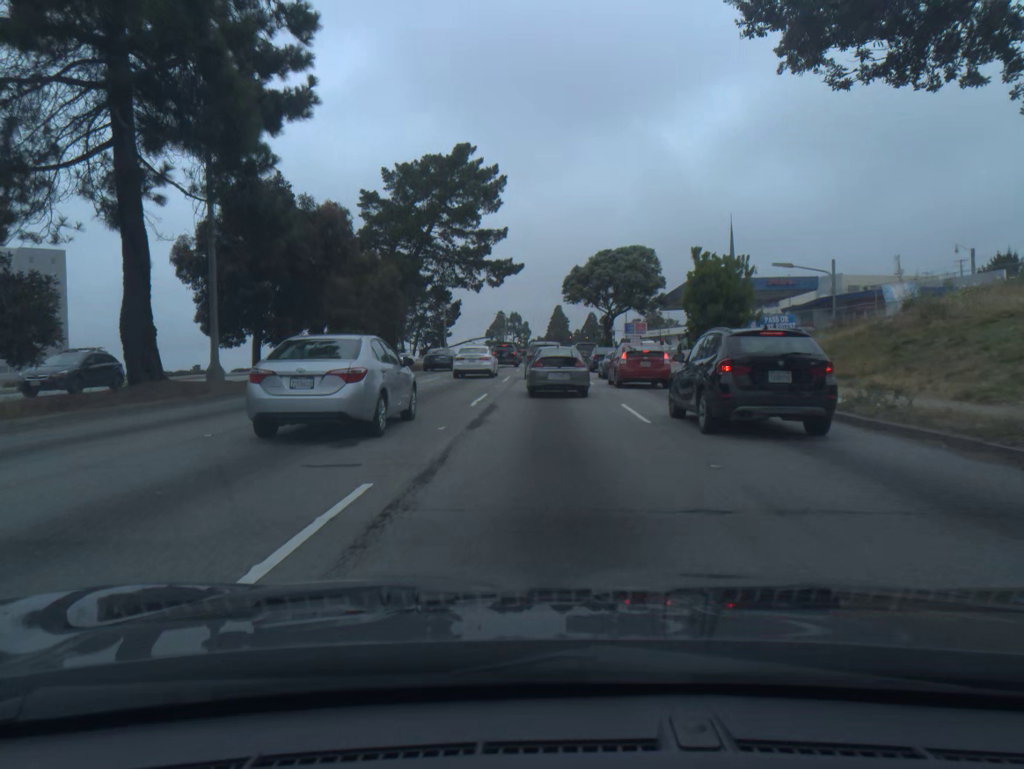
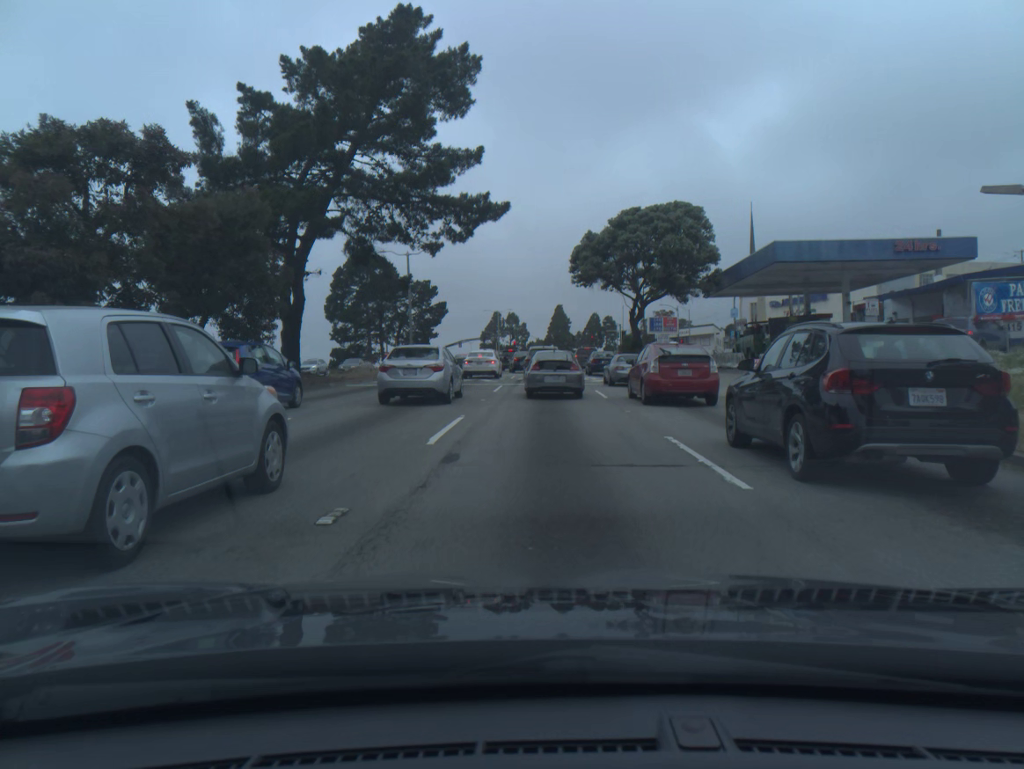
(+0.1, +20.9) m; +1°
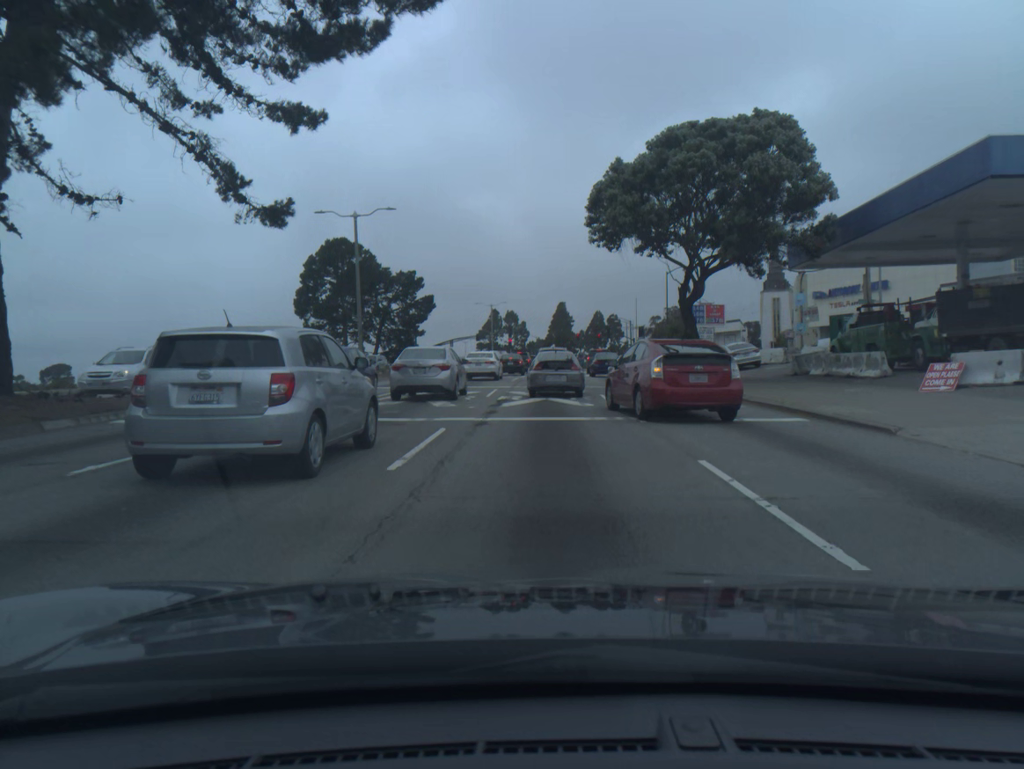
(-0.1, +17.3) m; 0°
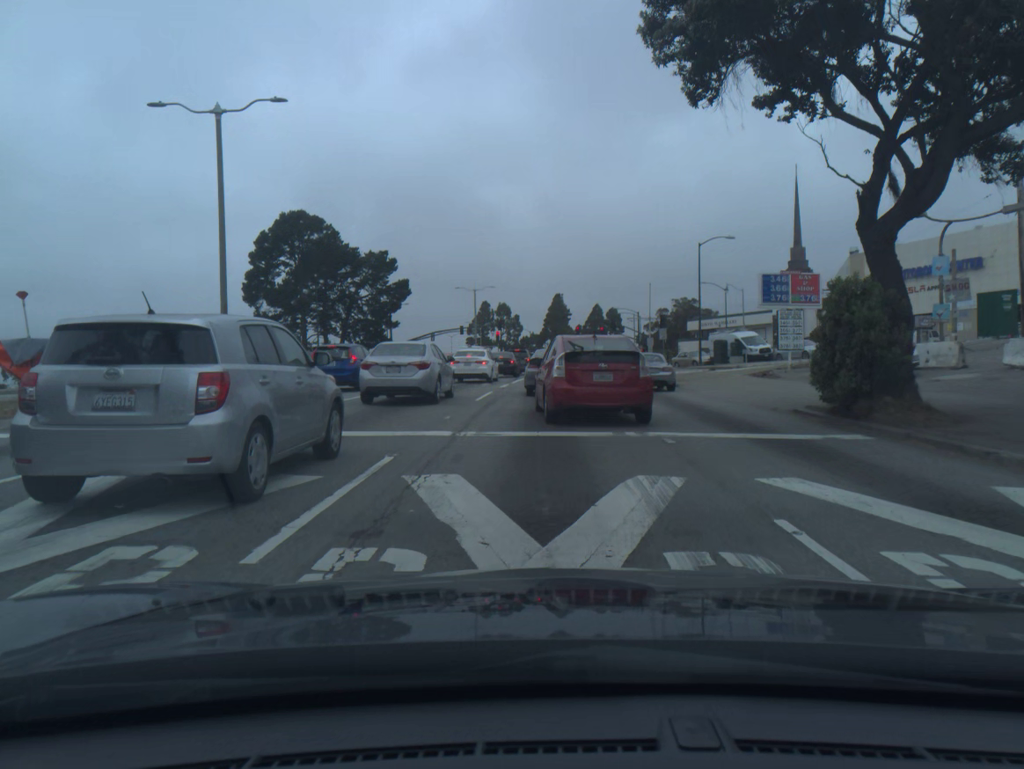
(0.0, +18.1) m; 0°
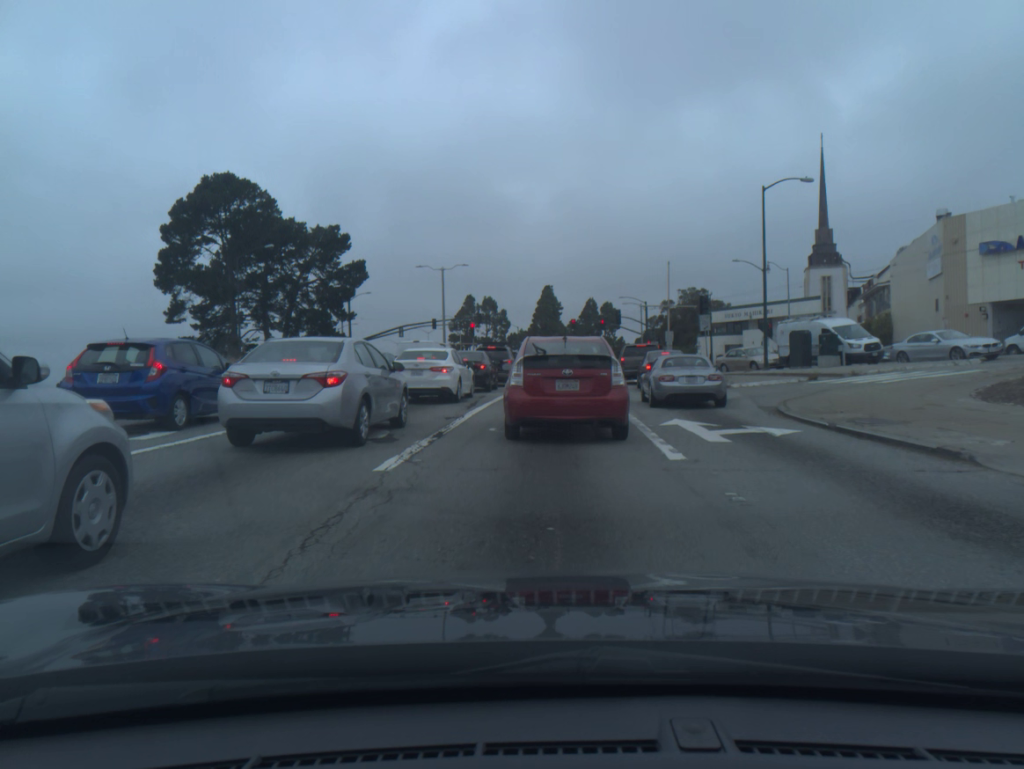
(+0.1, +19.9) m; +1°
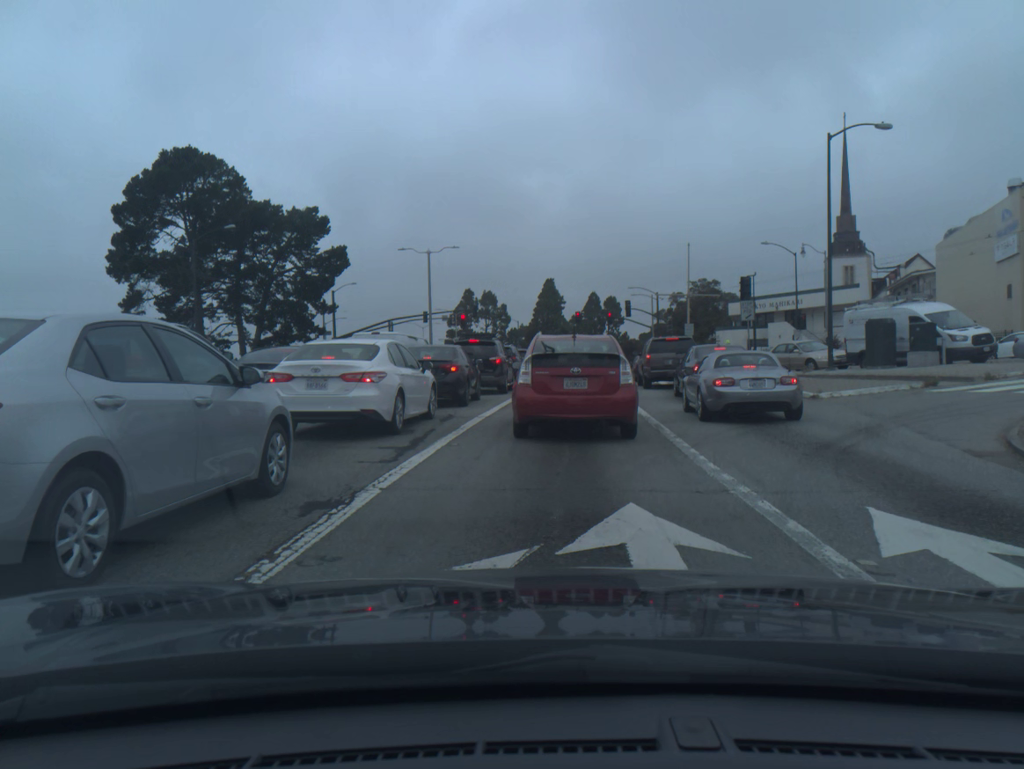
(0.0, +9.0) m; 0°
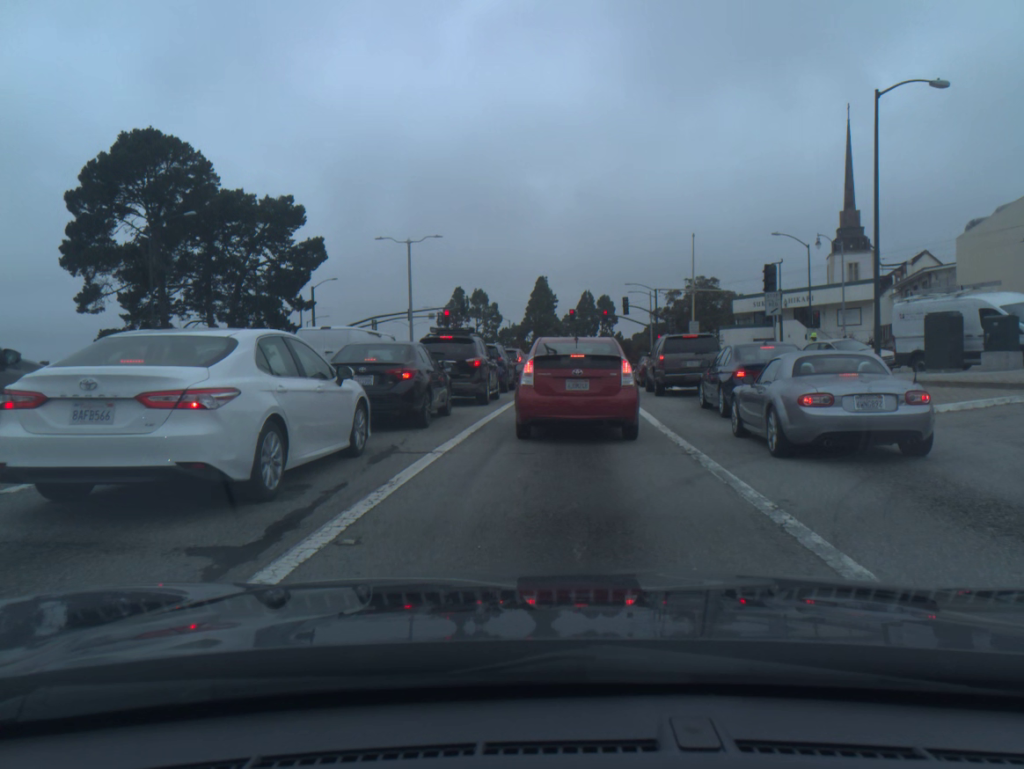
(0.0, +5.2) m; +1°
